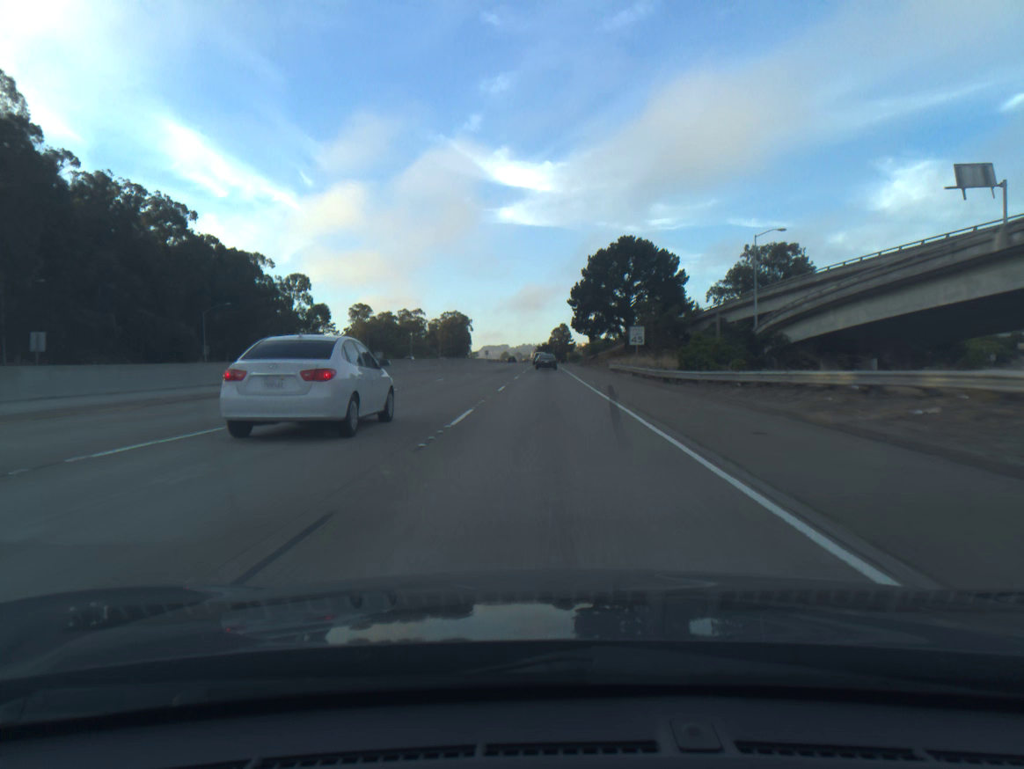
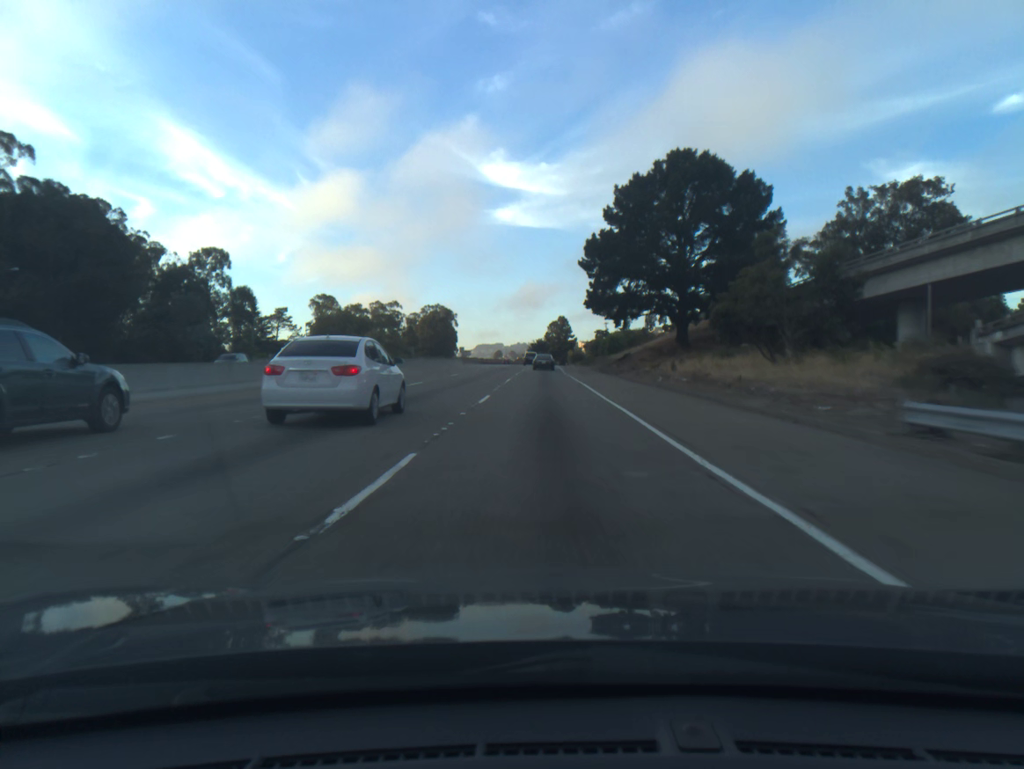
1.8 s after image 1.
(+0.1, +51.3) m; 0°
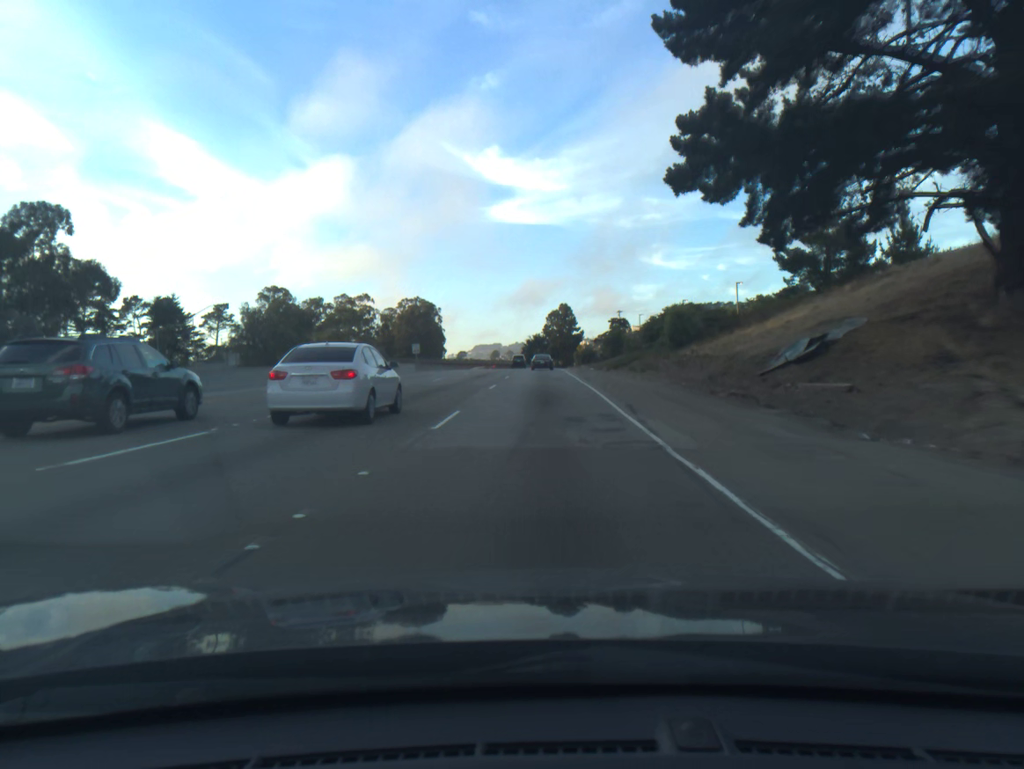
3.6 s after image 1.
(+0.2, +51.5) m; 0°
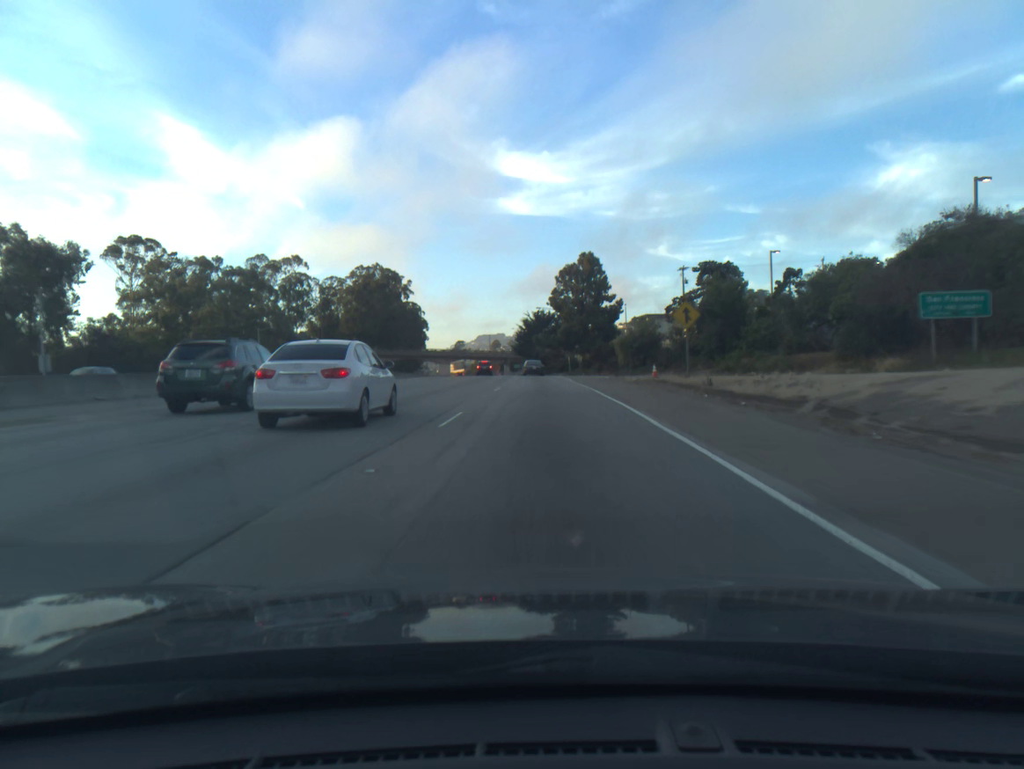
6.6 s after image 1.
(-0.3, +86.6) m; 0°
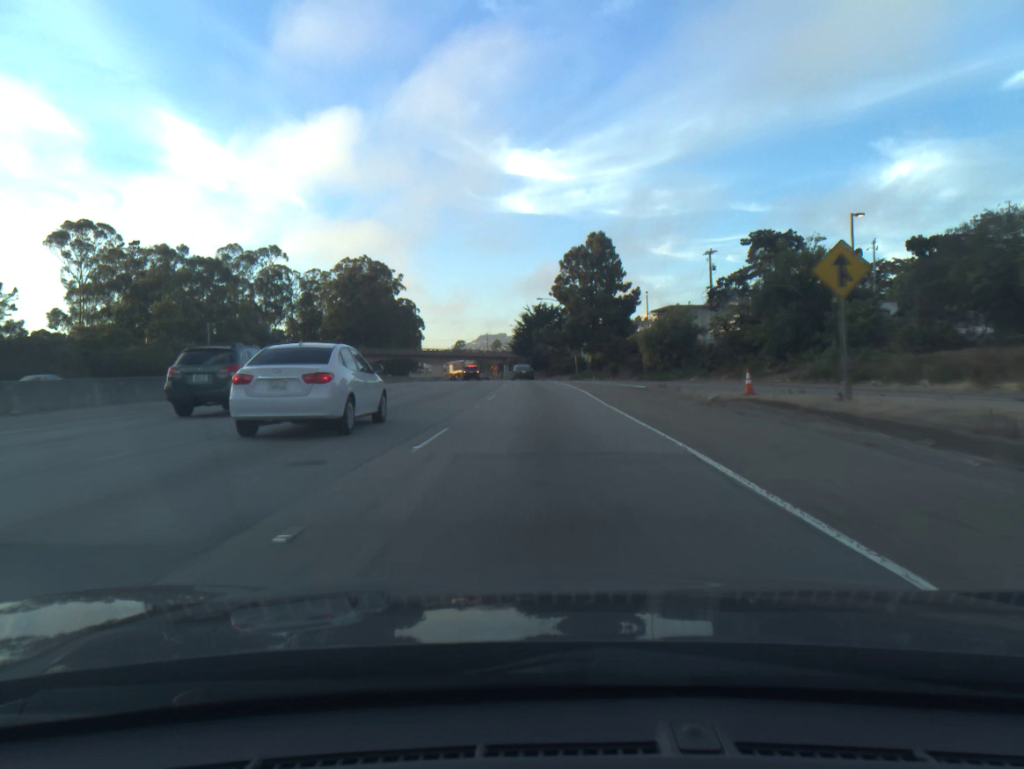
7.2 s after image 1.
(0.0, +17.6) m; 0°
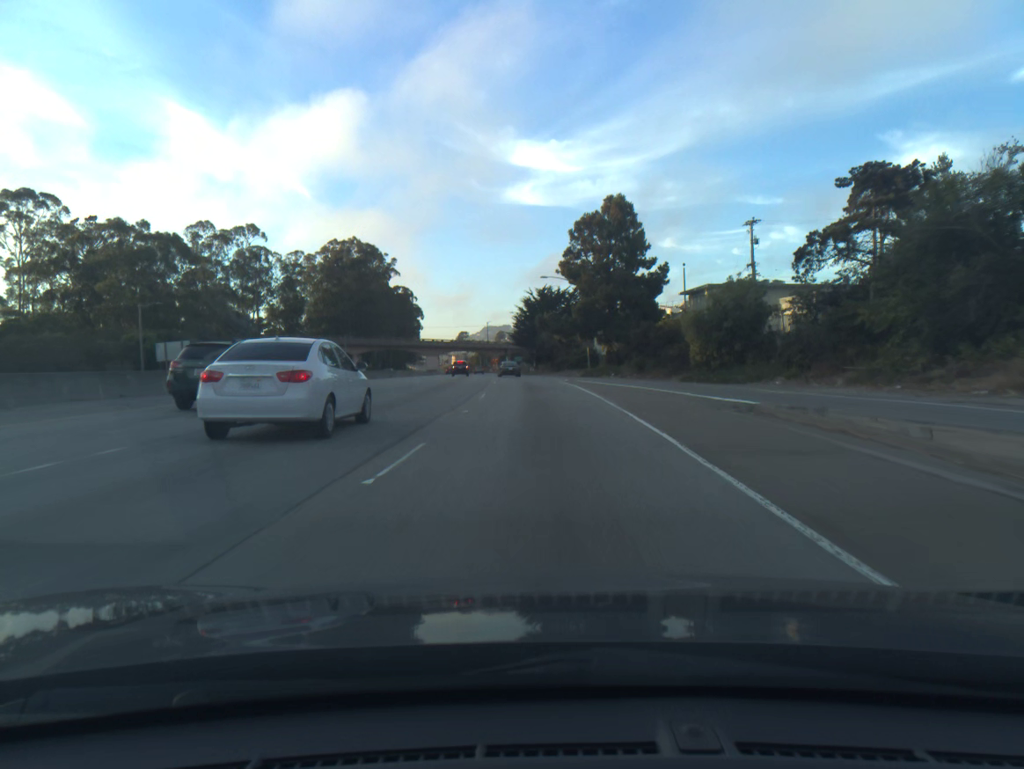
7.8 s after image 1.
(0.0, +17.7) m; 0°
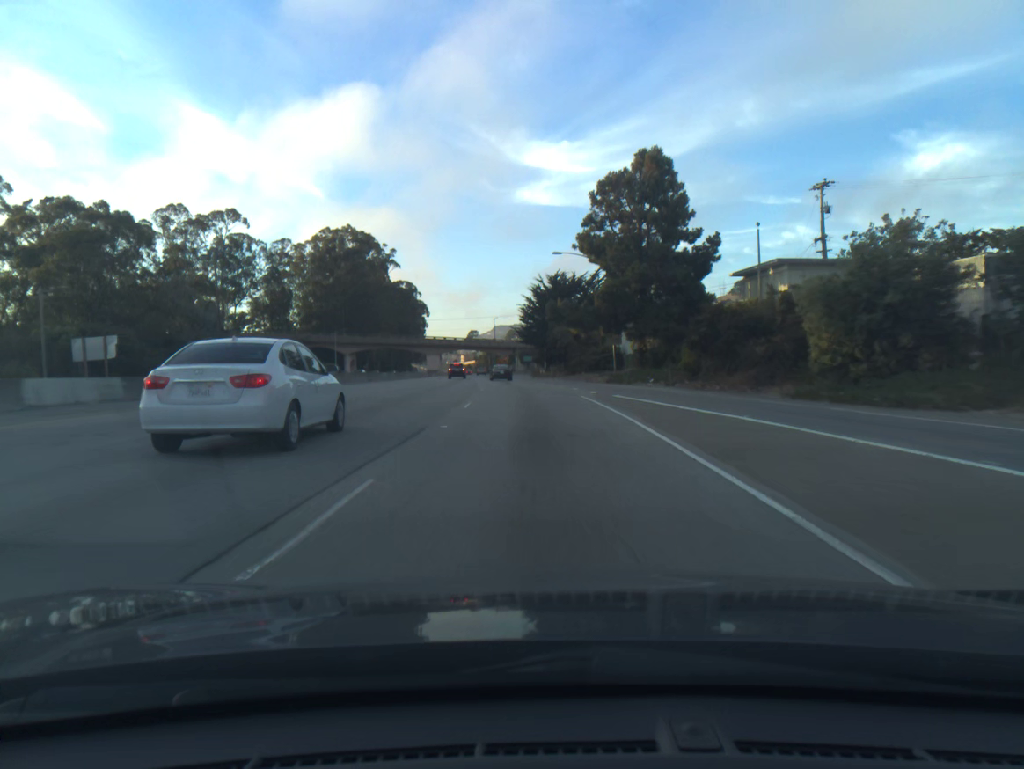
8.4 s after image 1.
(-0.1, +17.8) m; -1°
